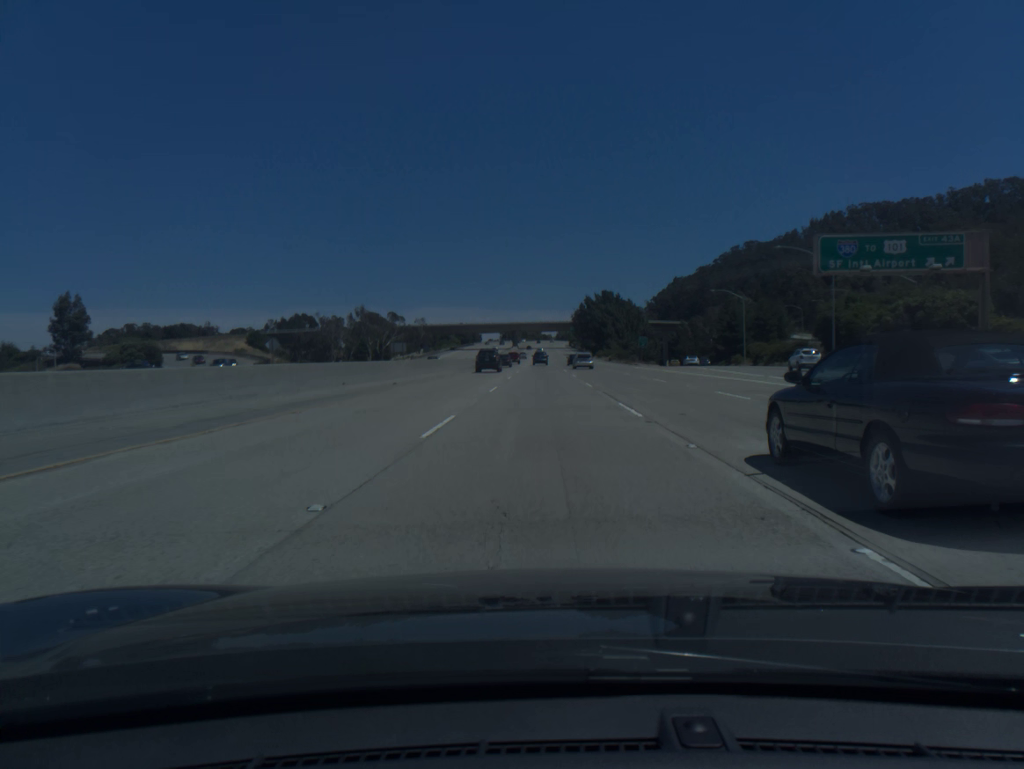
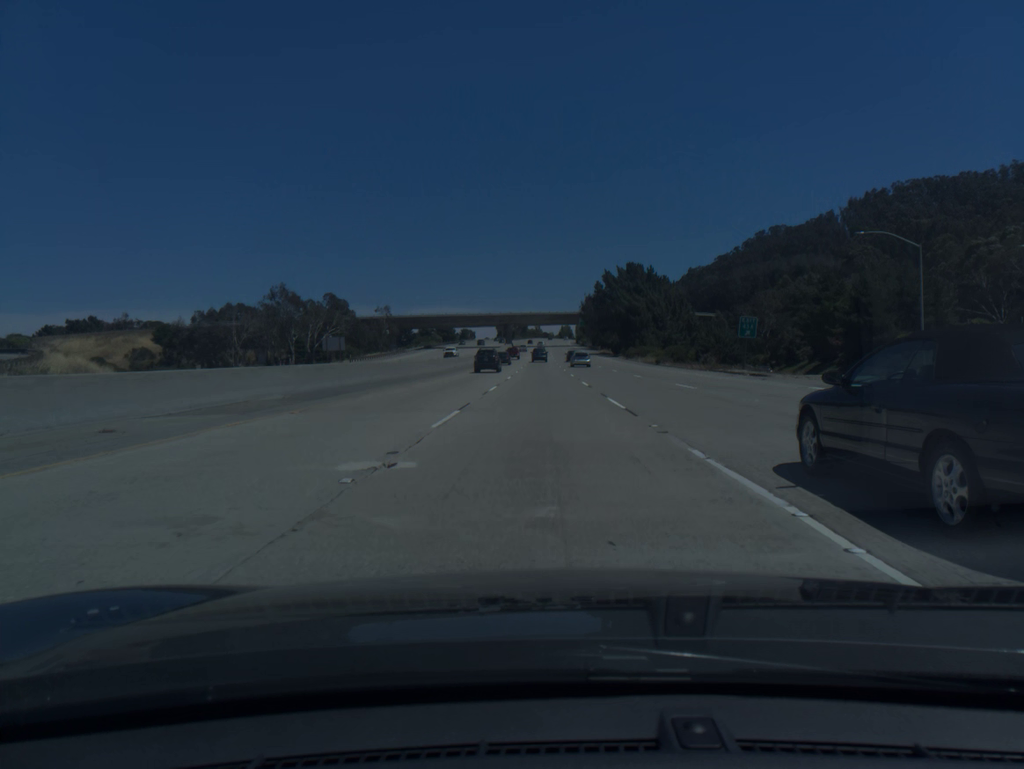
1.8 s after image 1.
(0.0, +58.1) m; 0°
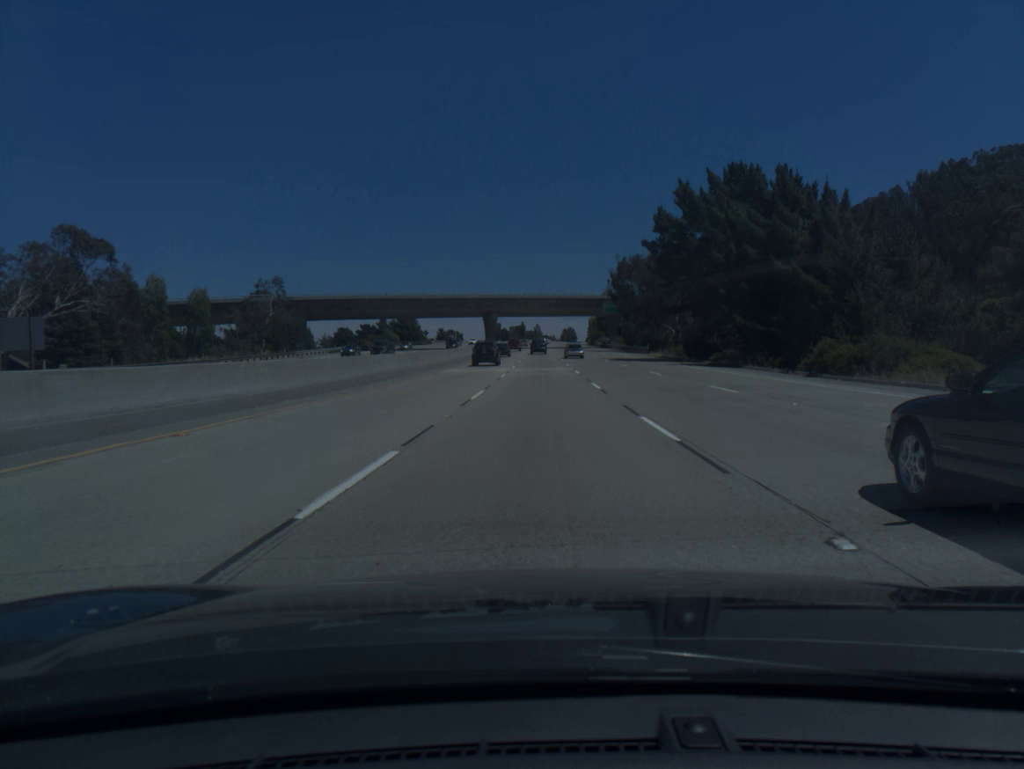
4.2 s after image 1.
(-0.1, +78.4) m; 0°
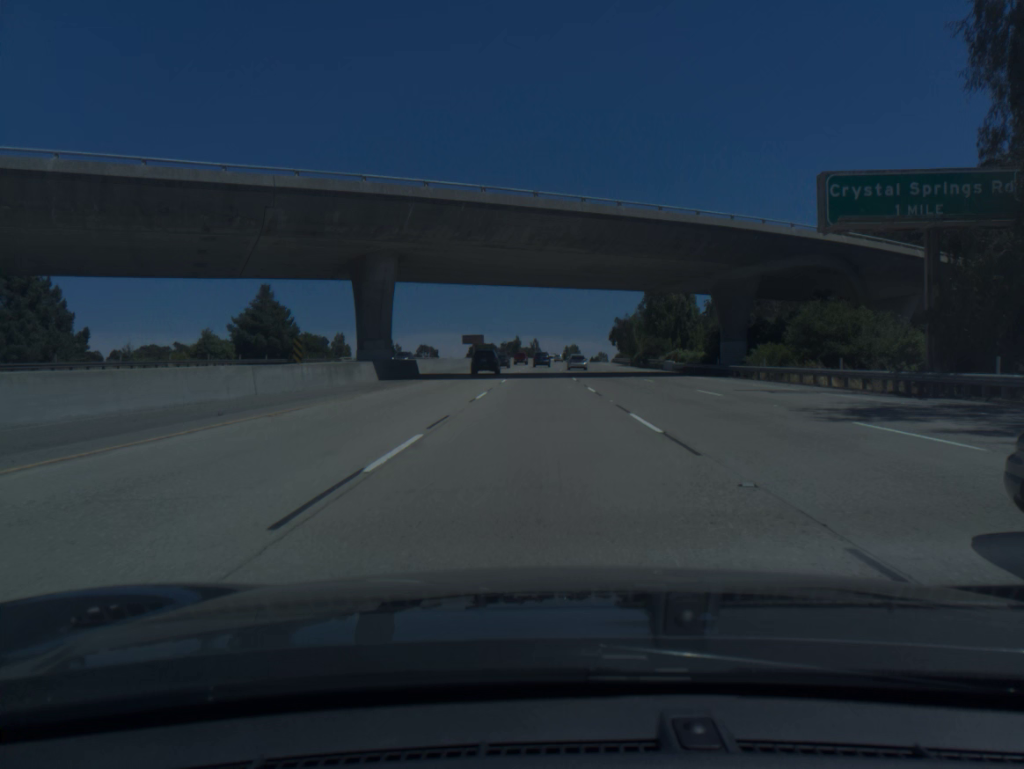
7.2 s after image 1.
(0.0, +98.0) m; 0°
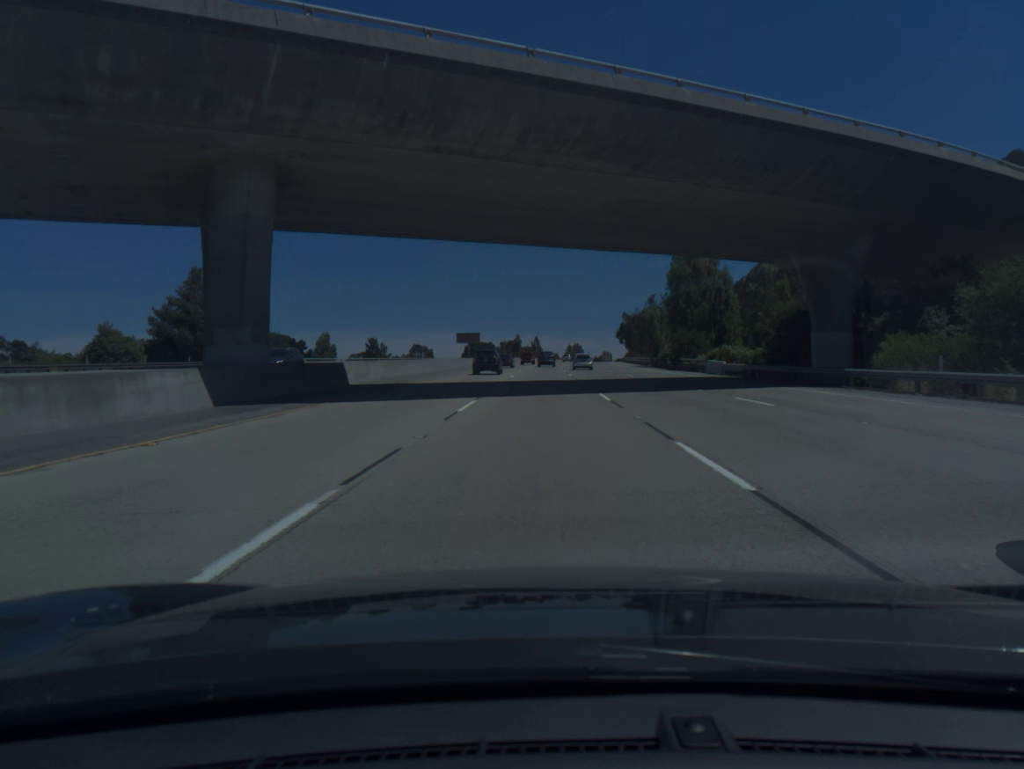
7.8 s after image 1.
(0.0, +19.5) m; 0°
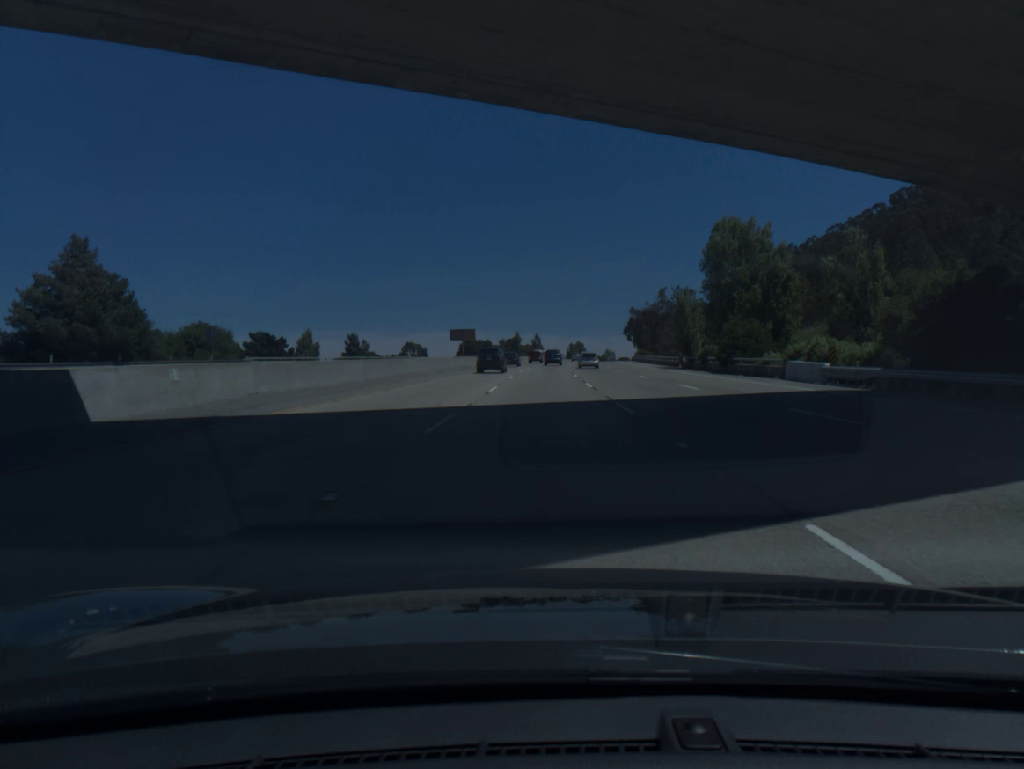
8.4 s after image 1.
(0.0, +19.5) m; 0°
